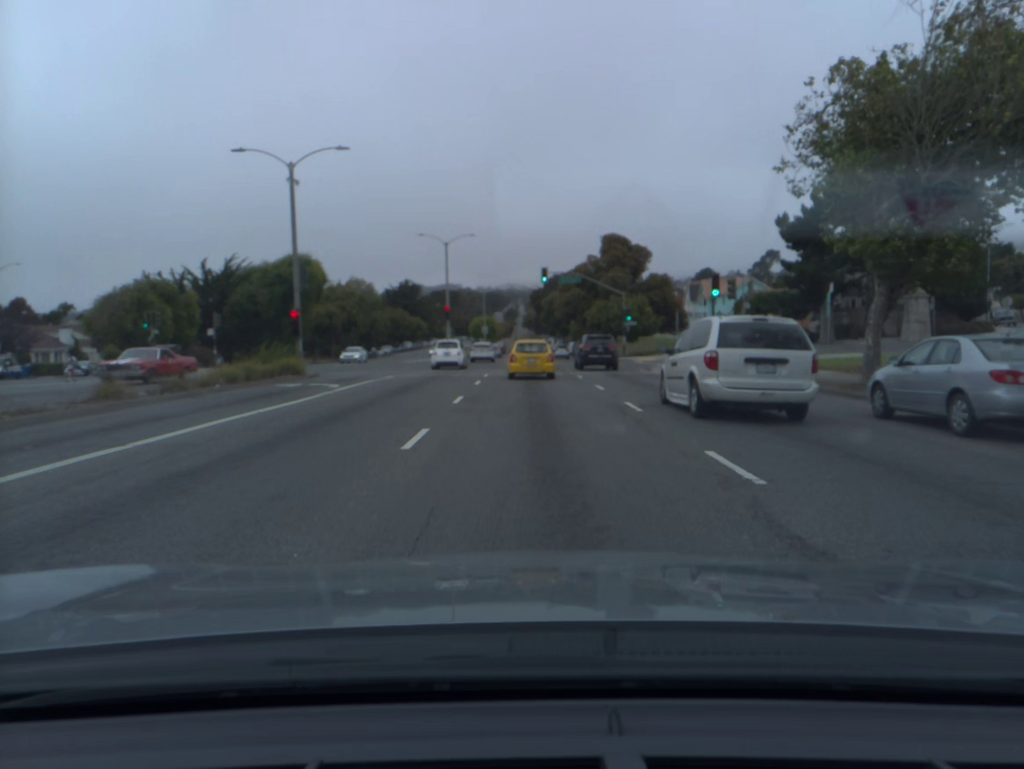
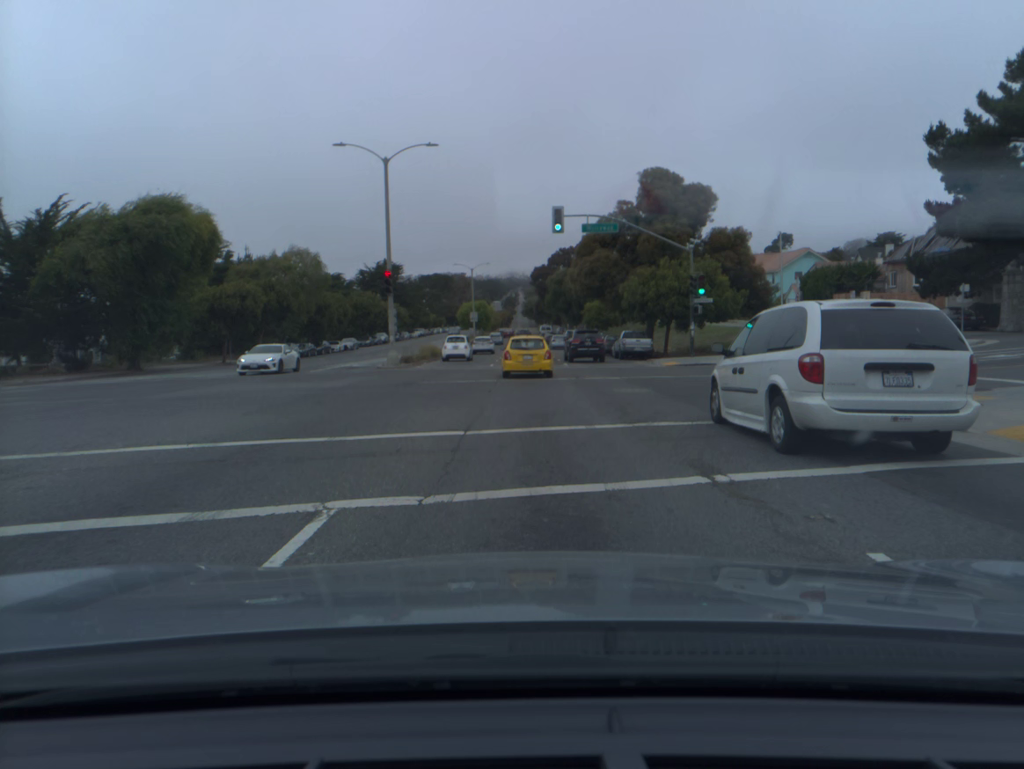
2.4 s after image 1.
(0.0, +26.0) m; 0°
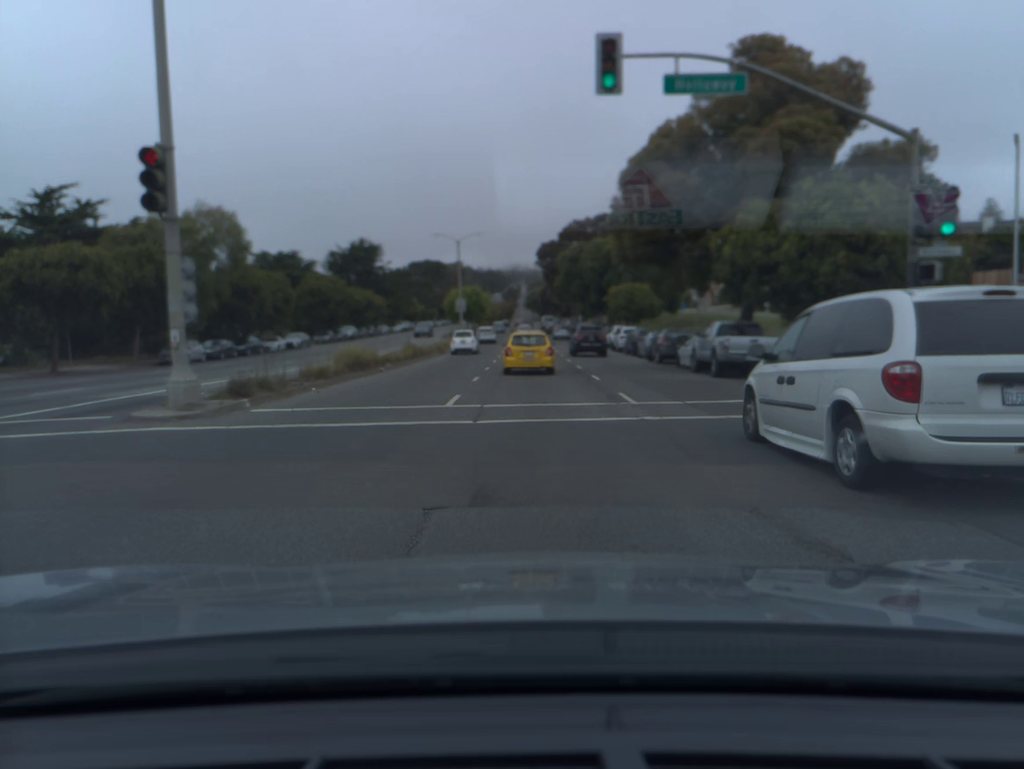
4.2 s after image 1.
(0.0, +21.9) m; 0°
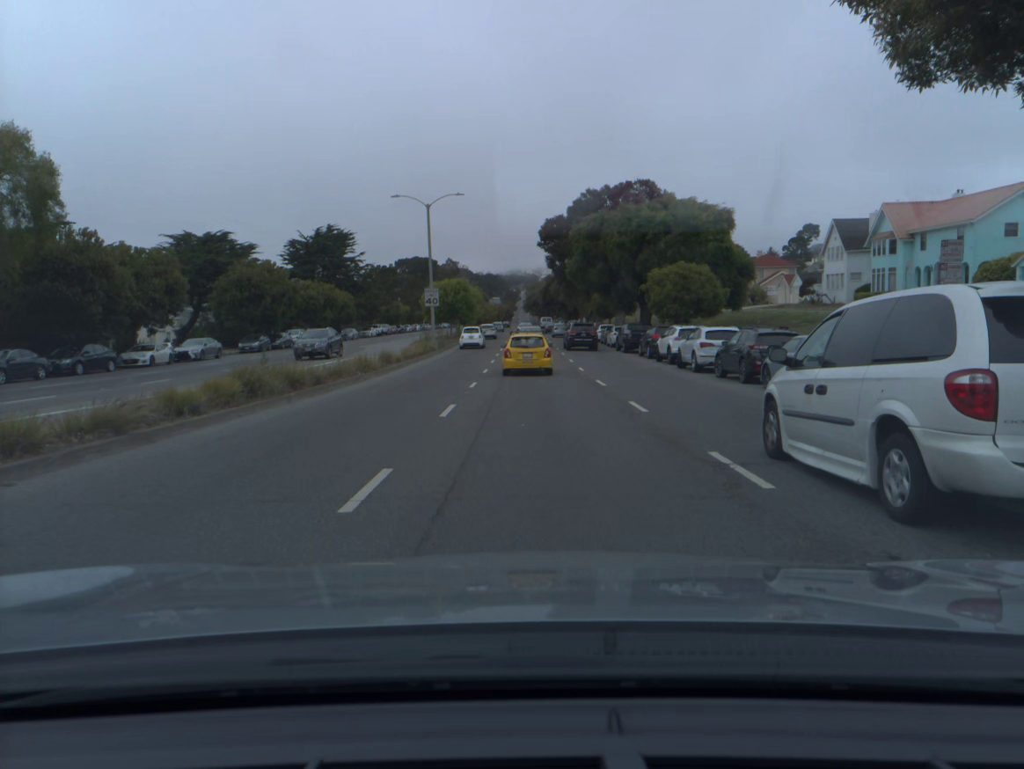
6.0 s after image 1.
(+0.1, +23.6) m; 0°
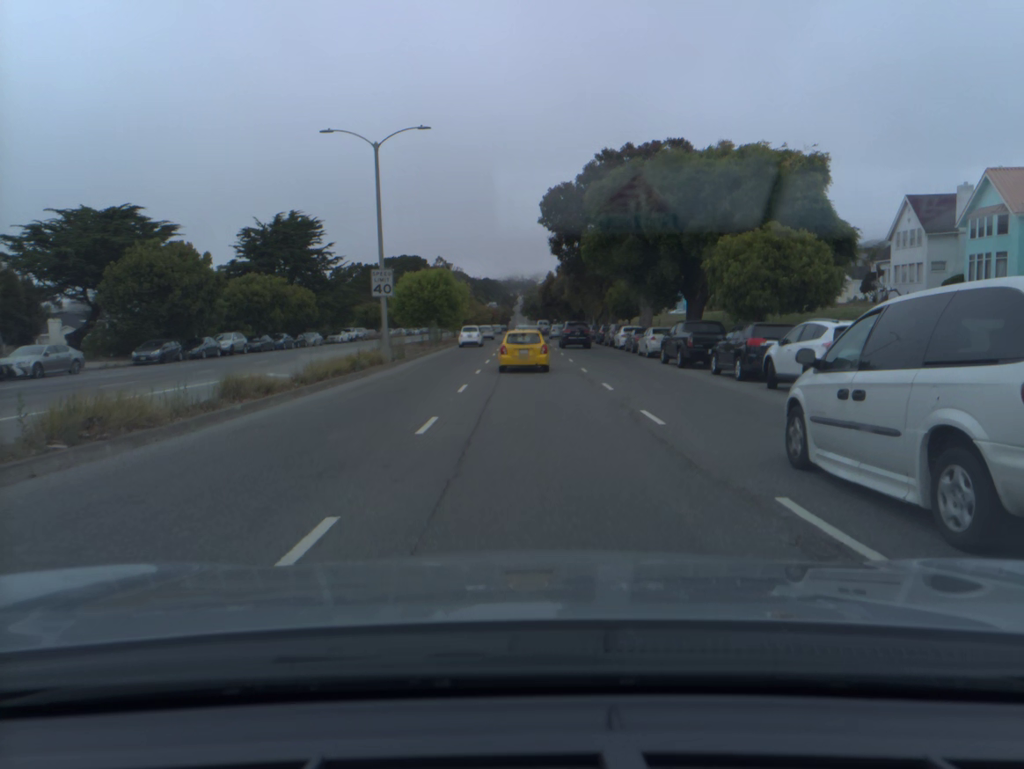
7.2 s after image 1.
(0.0, +17.1) m; 0°
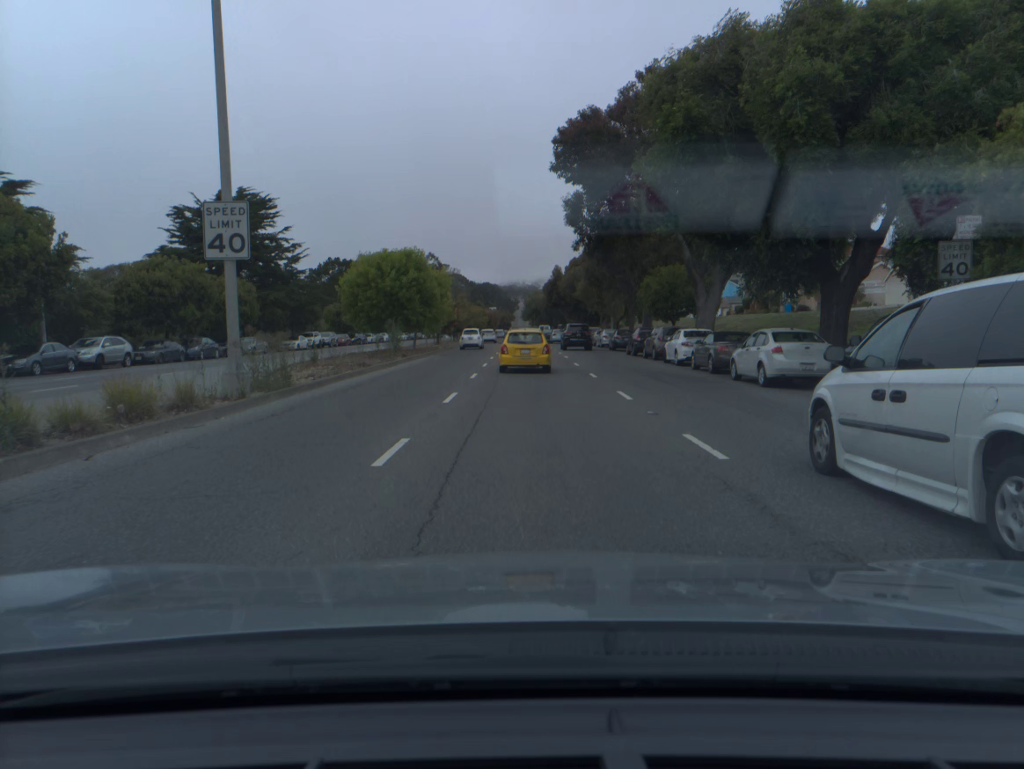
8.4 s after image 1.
(0.0, +17.7) m; 0°
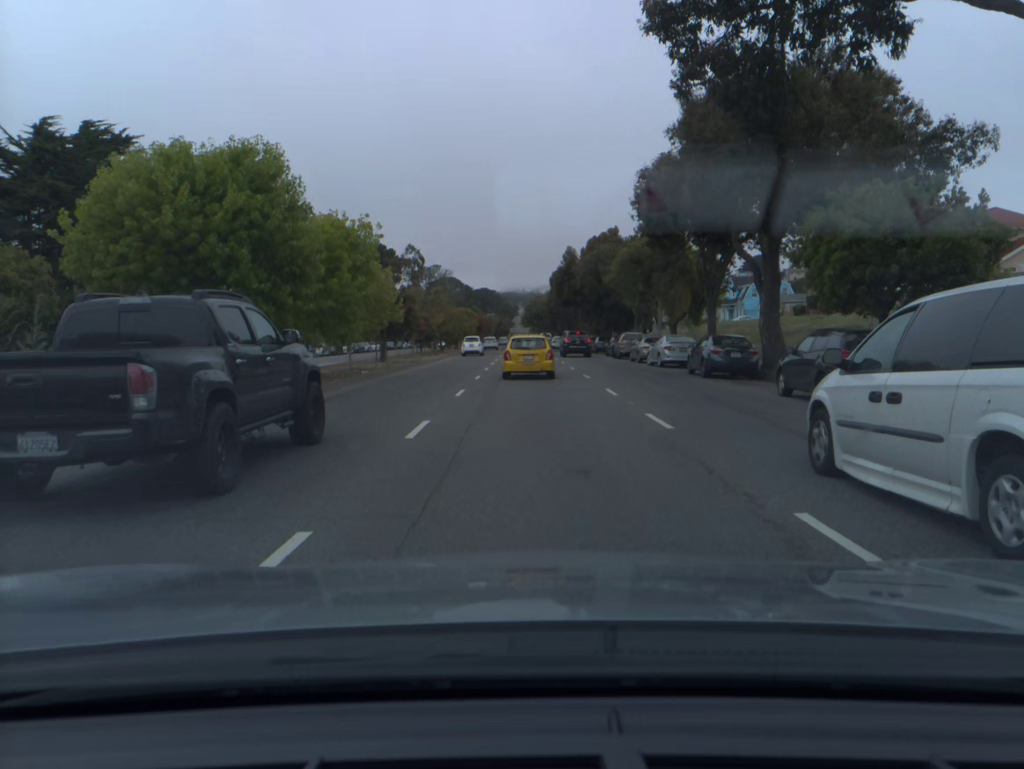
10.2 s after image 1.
(0.0, +26.6) m; 0°
